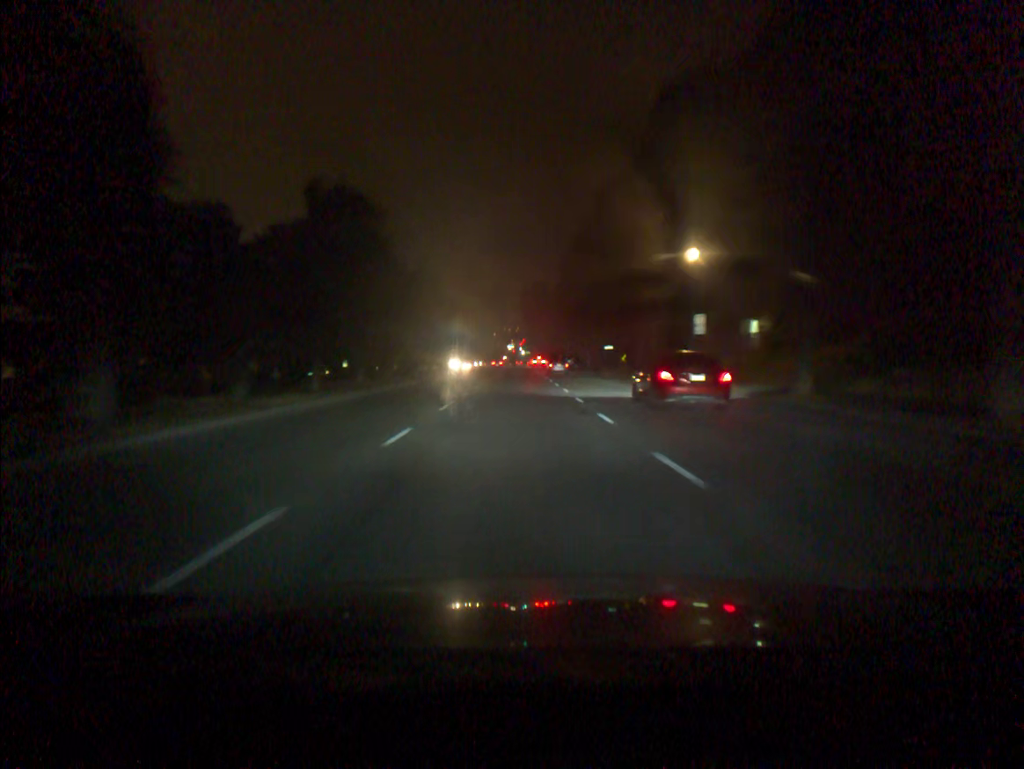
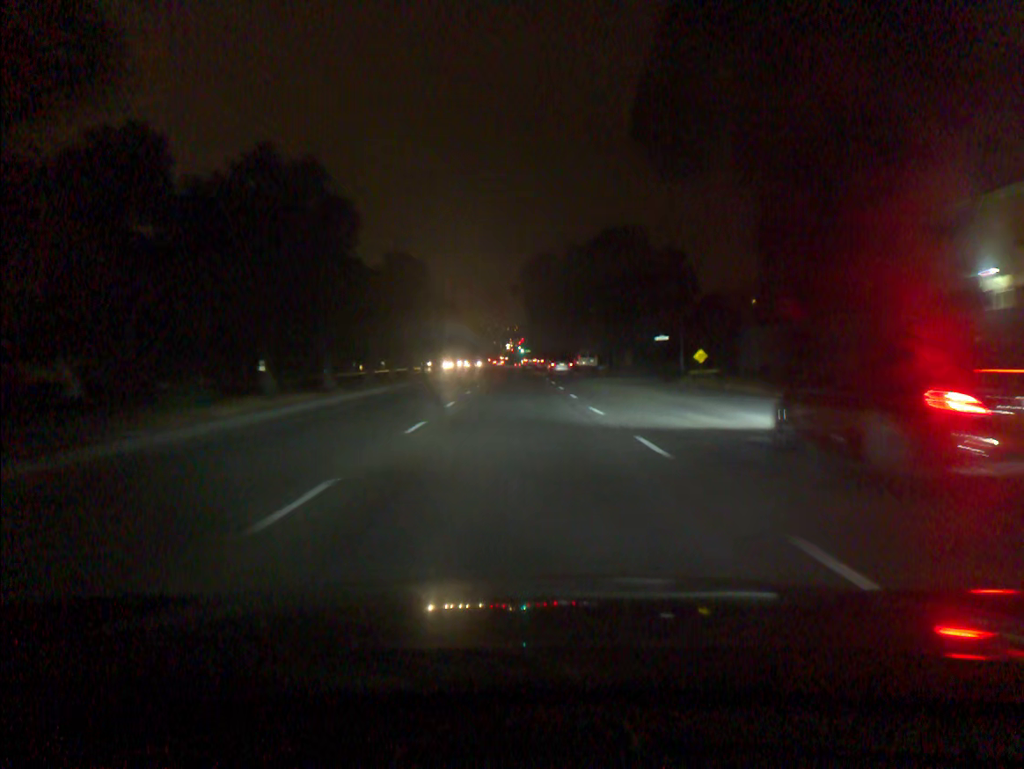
(0.0, +34.4) m; 0°
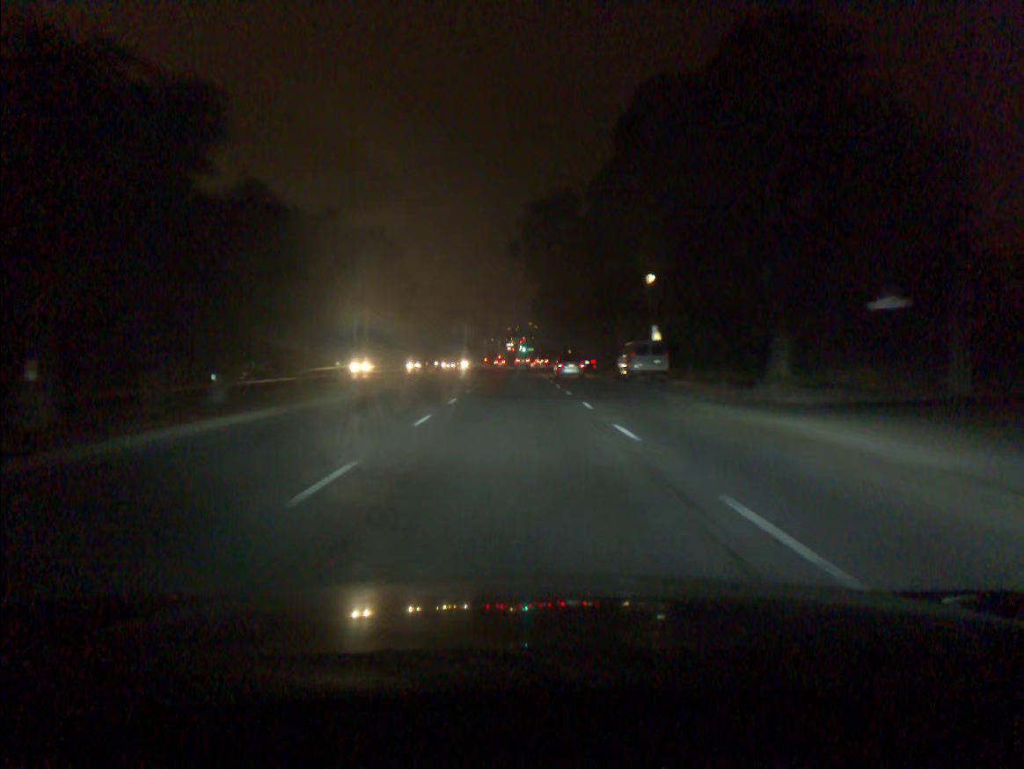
(0.0, +35.0) m; 0°
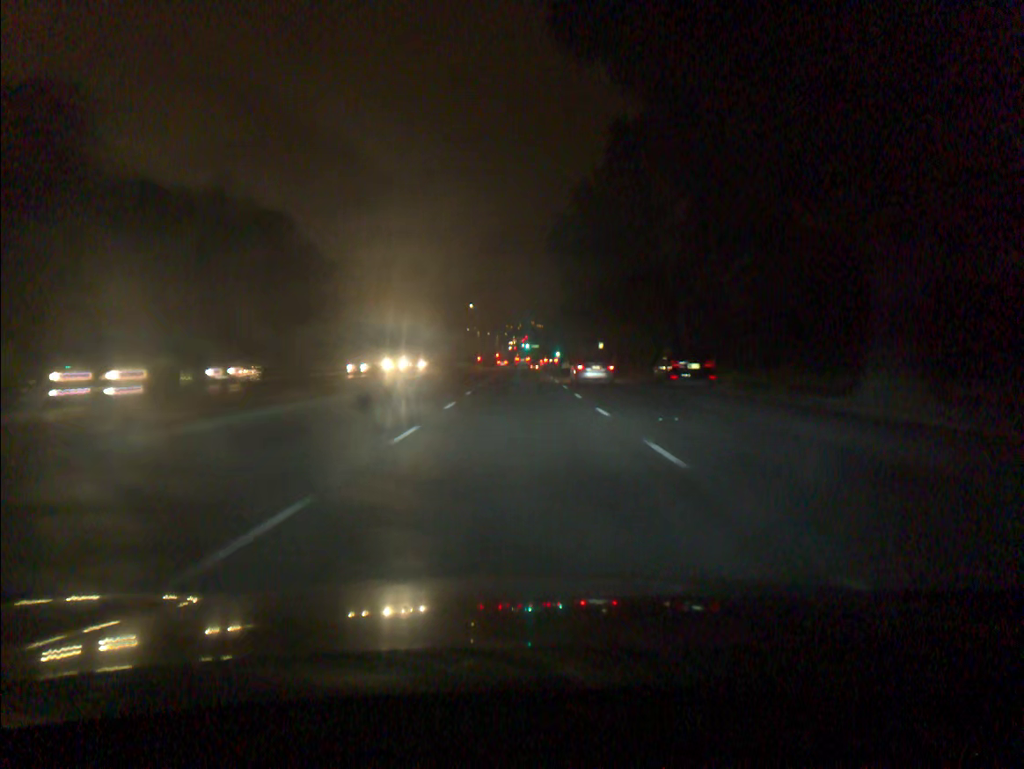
(0.0, +46.6) m; 0°
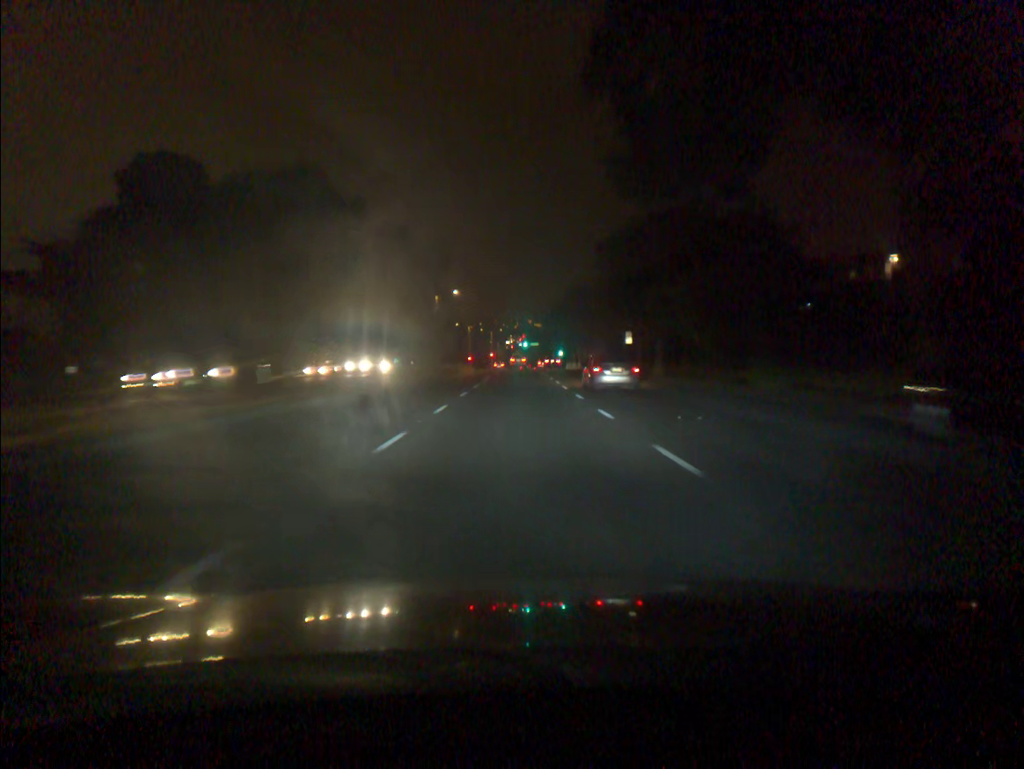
(0.0, +23.3) m; 0°
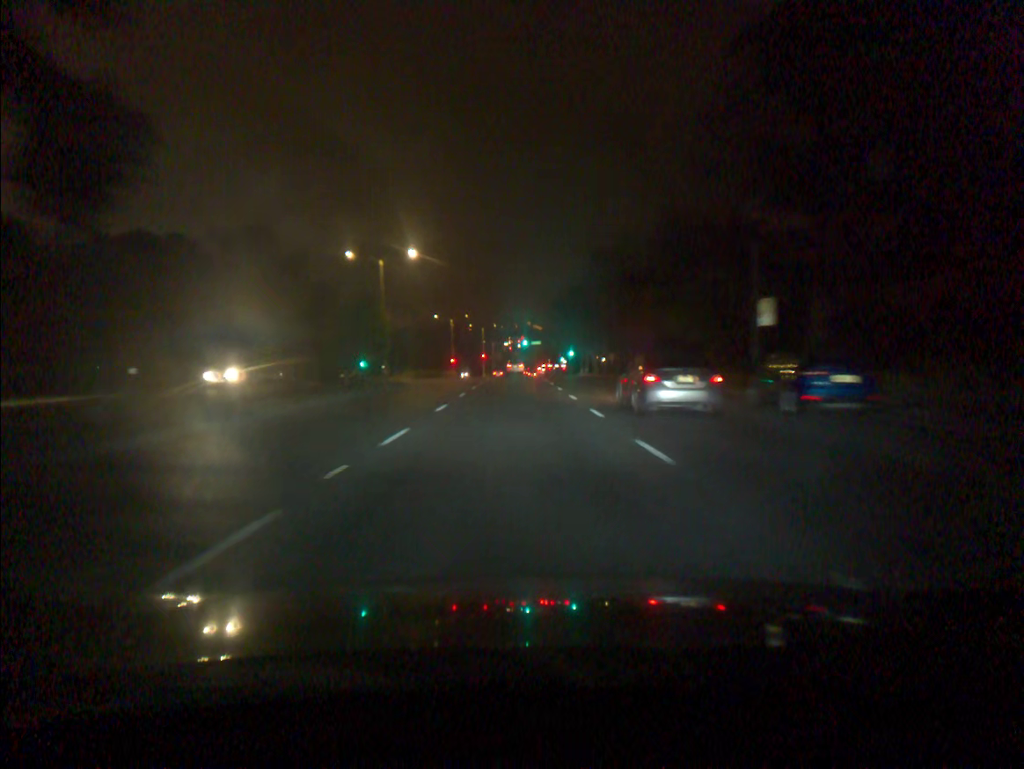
(+0.1, +35.0) m; 0°
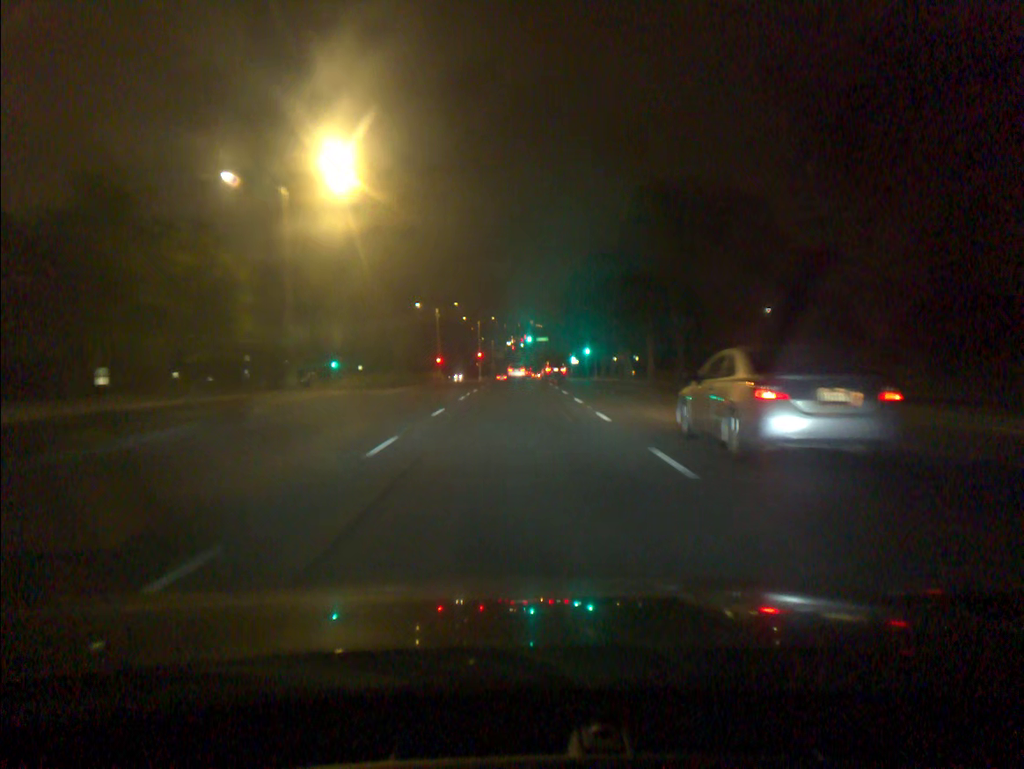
(-0.1, +23.4) m; 0°
